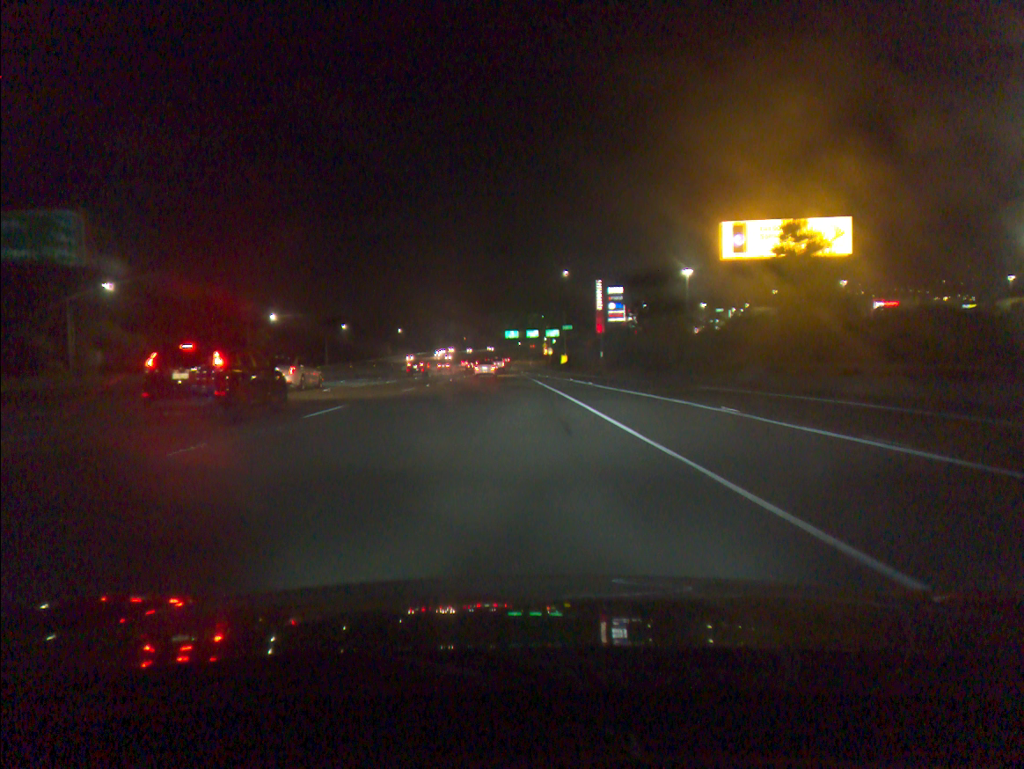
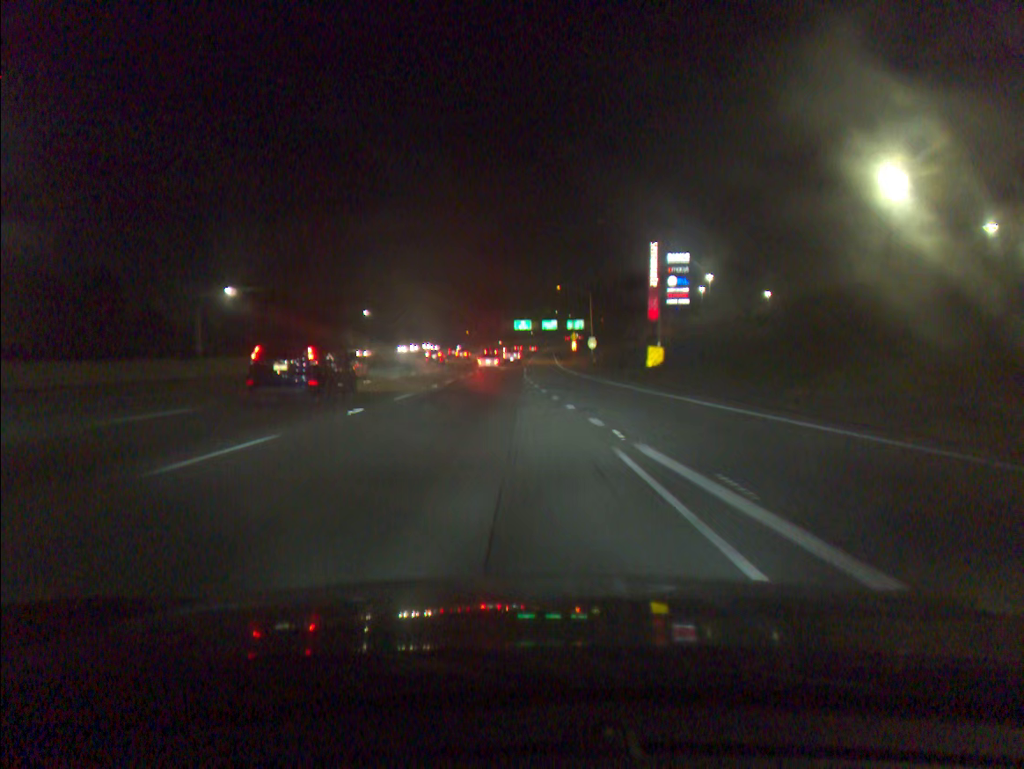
(-1.4, +81.1) m; -1°
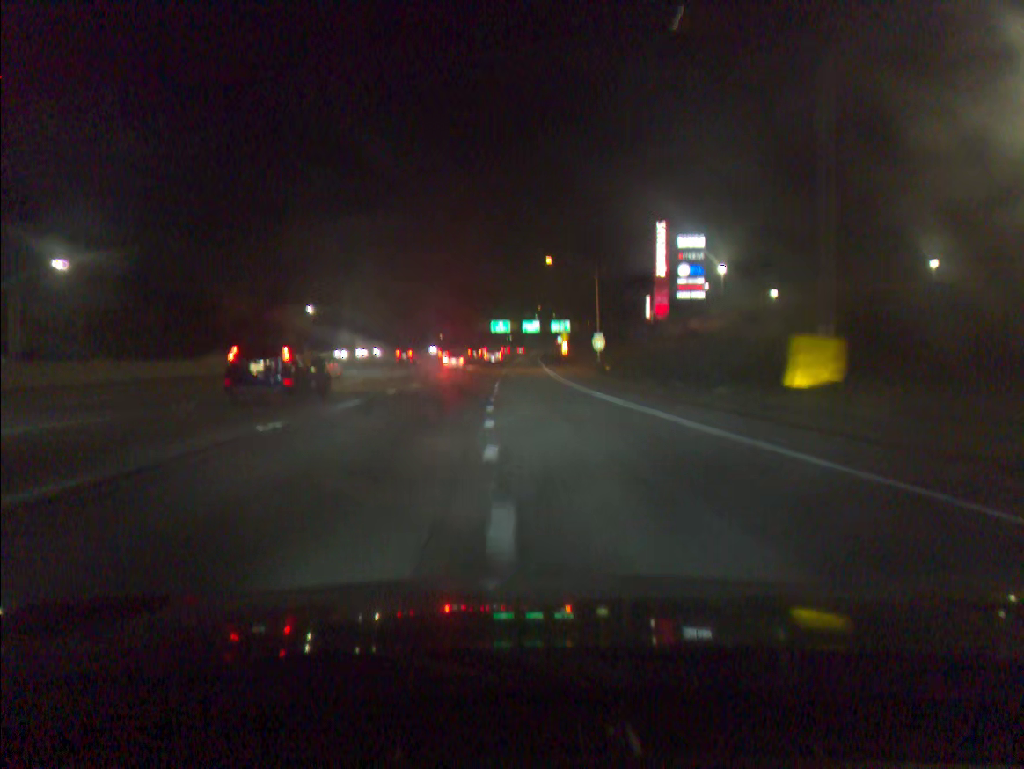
(+0.6, +33.0) m; +2°
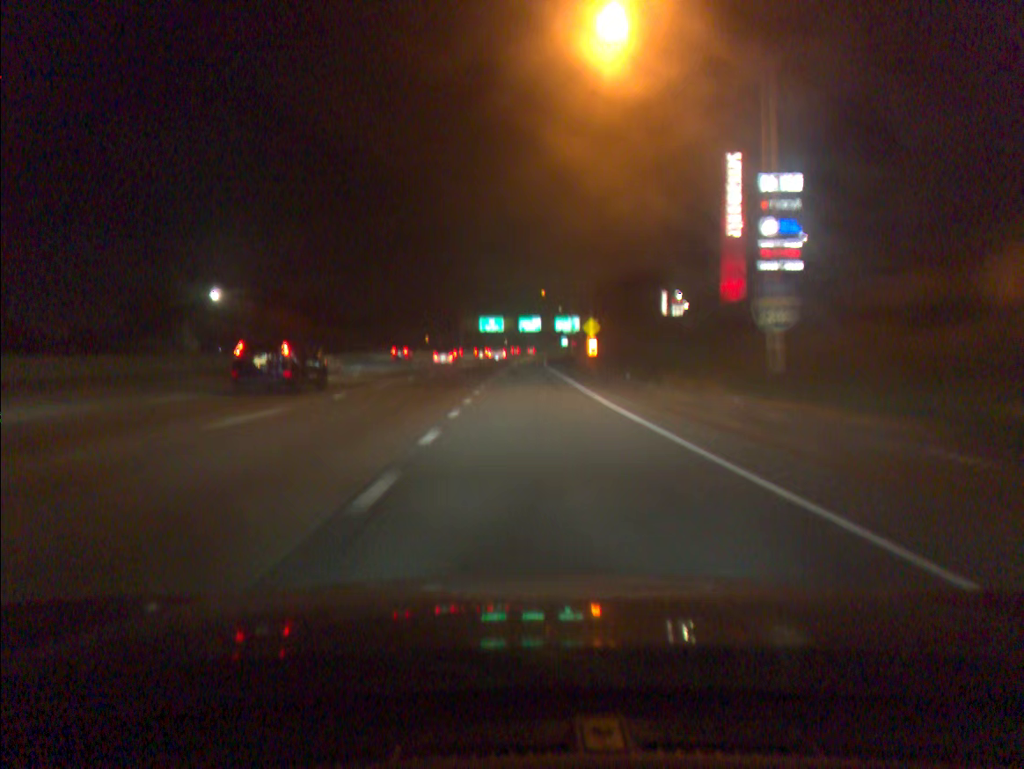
(+0.1, +49.5) m; 0°
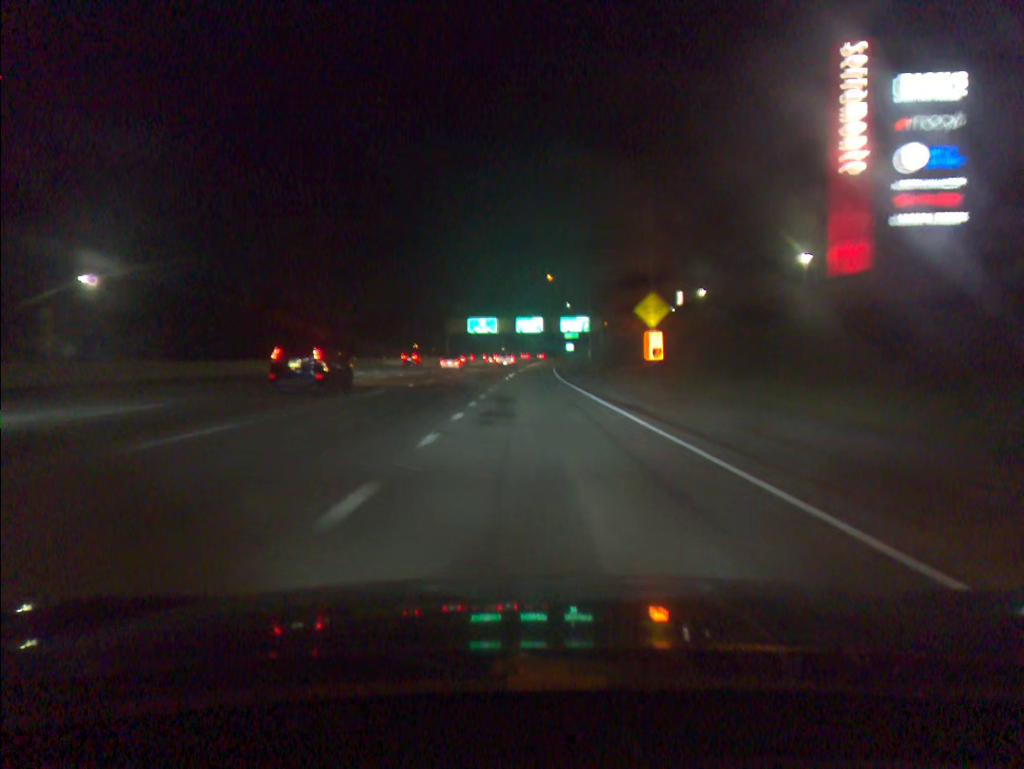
(+0.1, +32.4) m; 0°
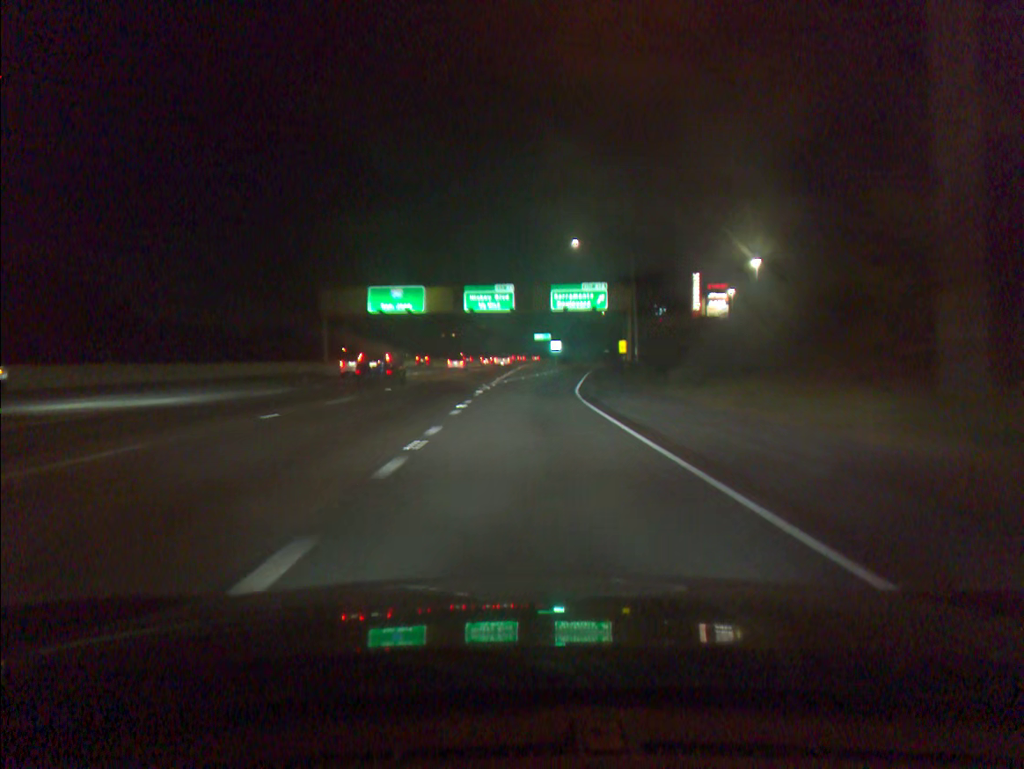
(+1.4, +76.0) m; +3°
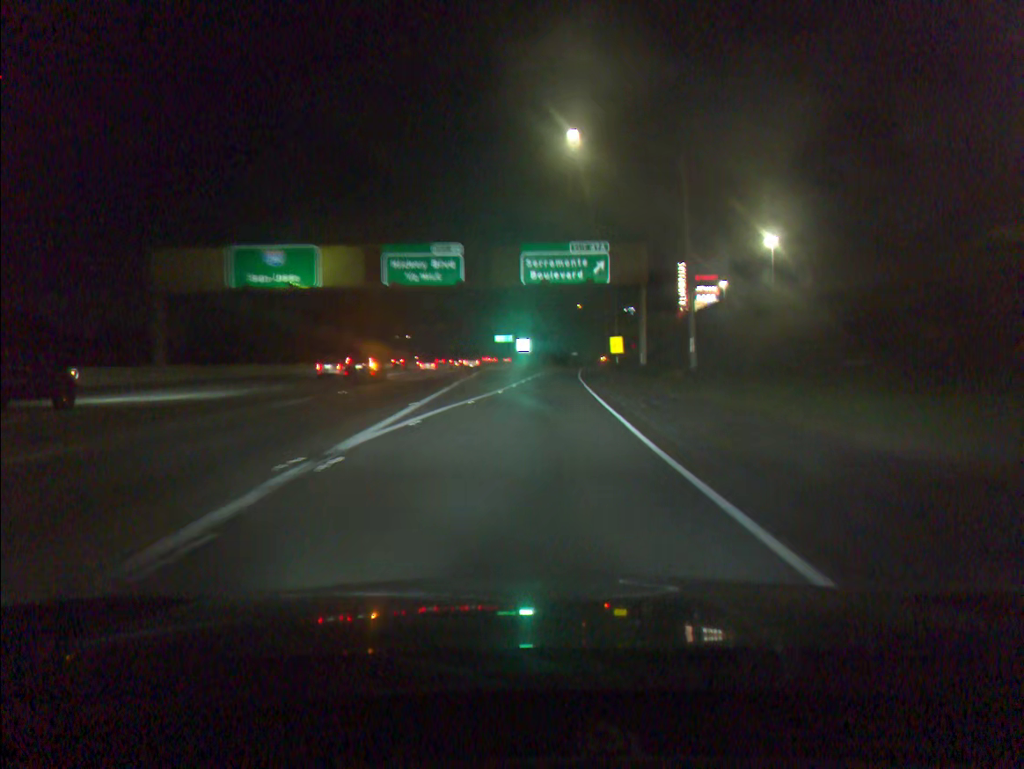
(+0.5, +28.6) m; +3°
